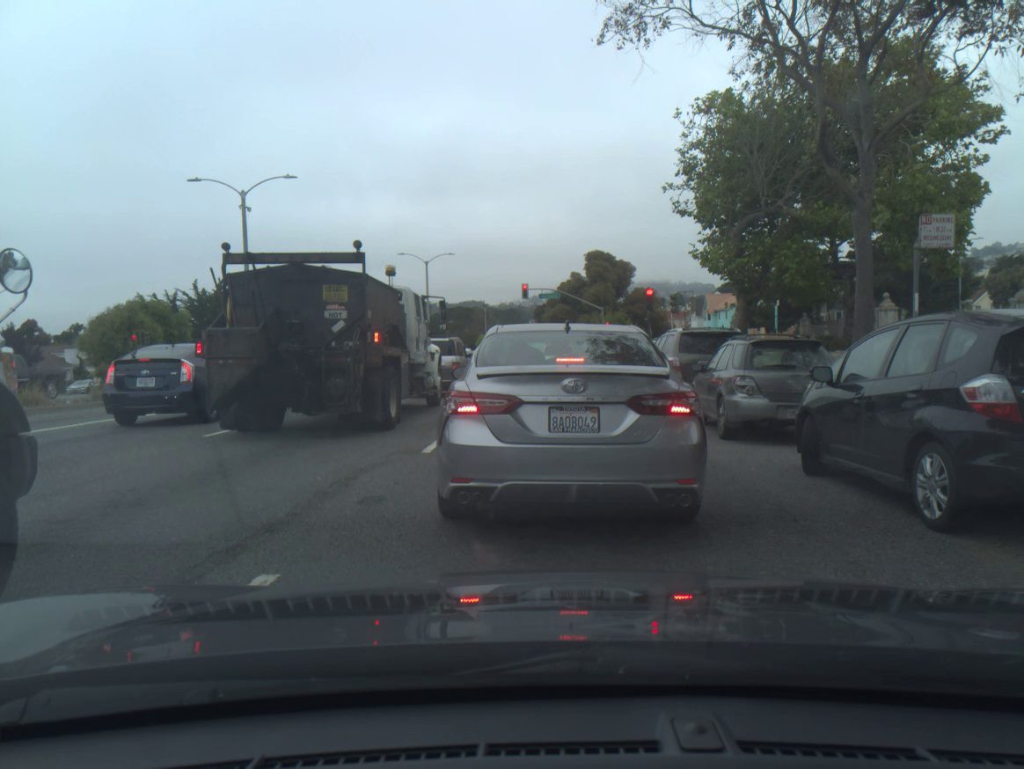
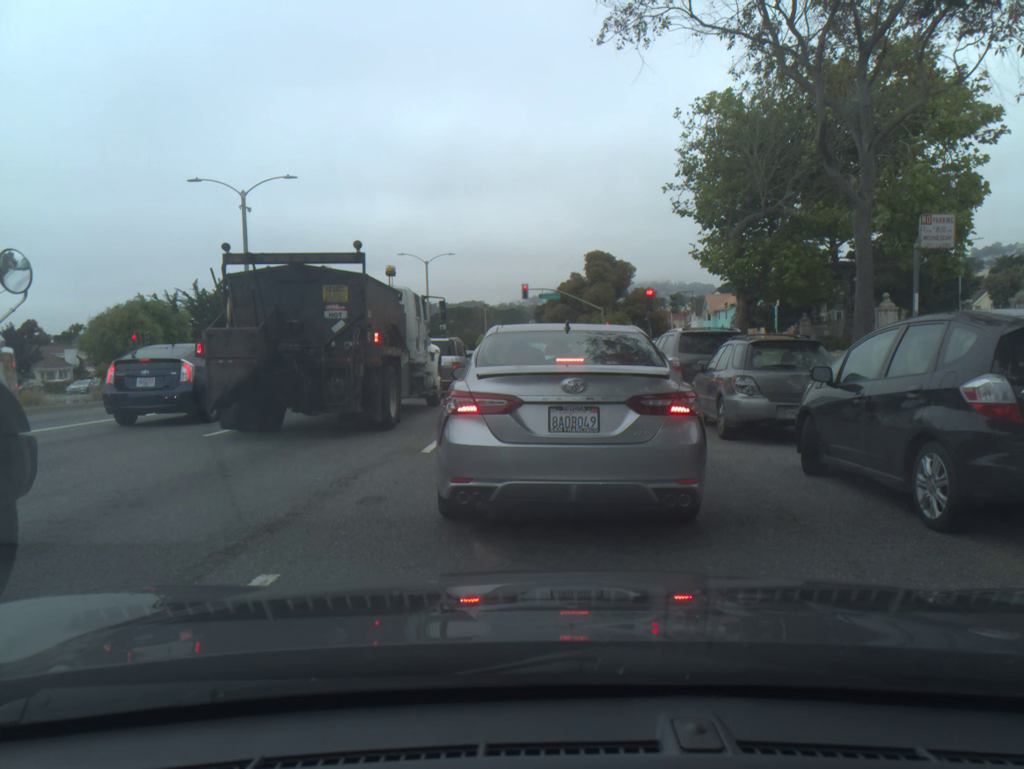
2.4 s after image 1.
(0.0, 0.0) m; 0°
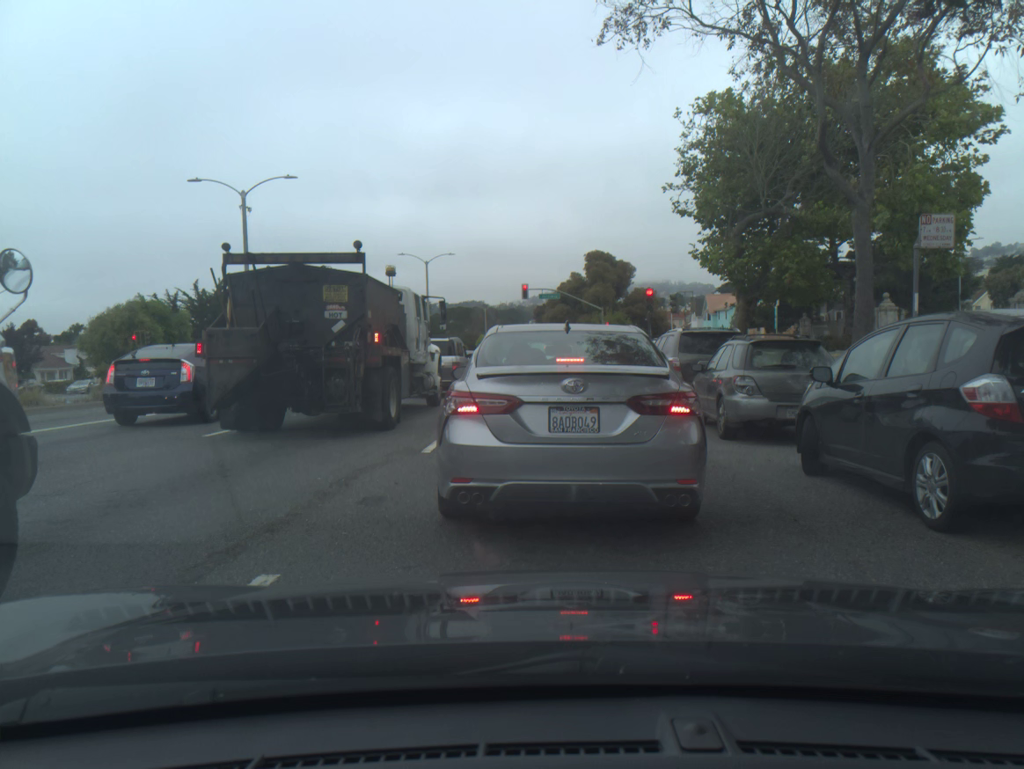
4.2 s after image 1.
(0.0, 0.0) m; 0°
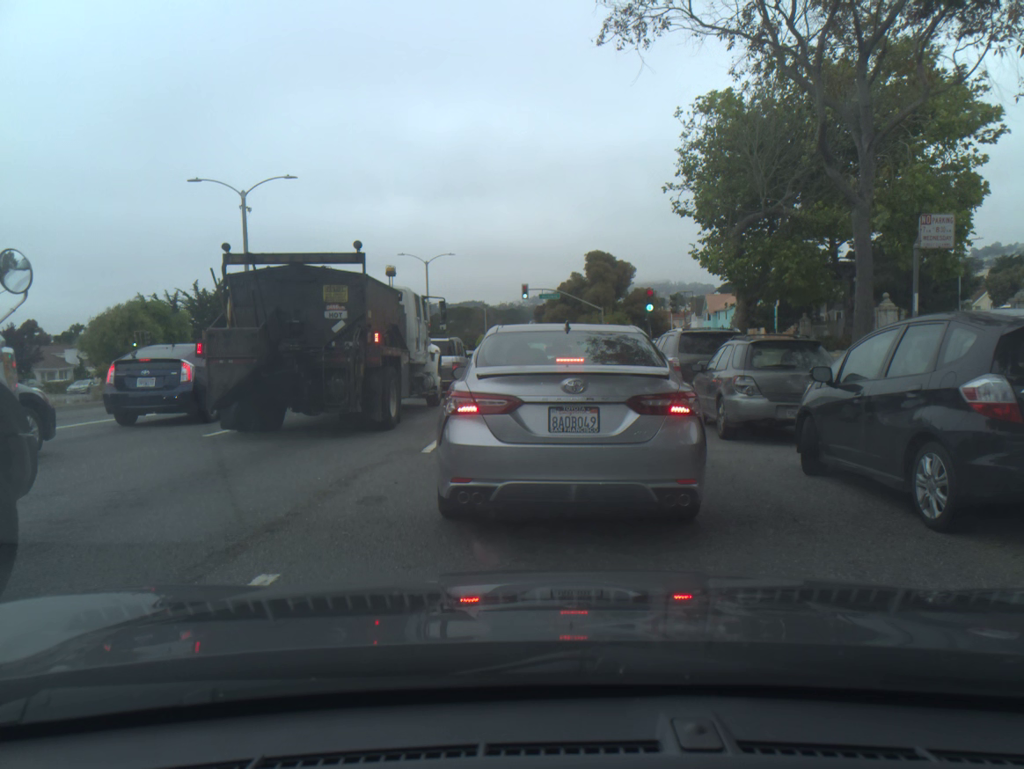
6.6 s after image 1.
(0.0, 0.0) m; 0°
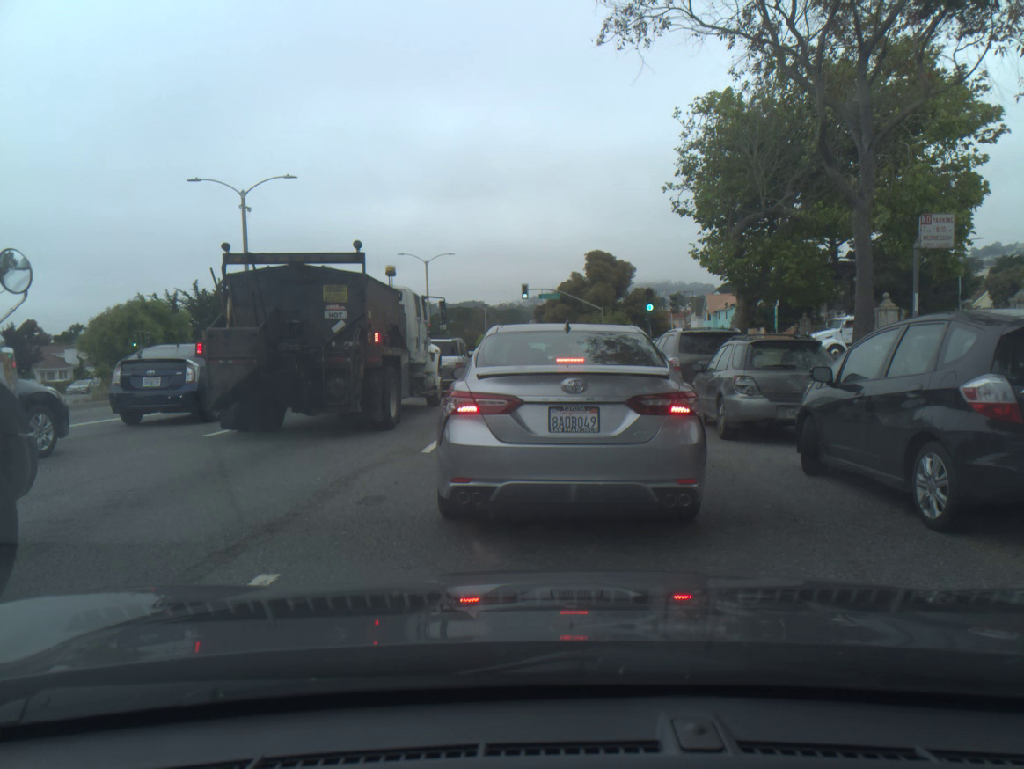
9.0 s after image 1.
(0.0, 0.0) m; 0°
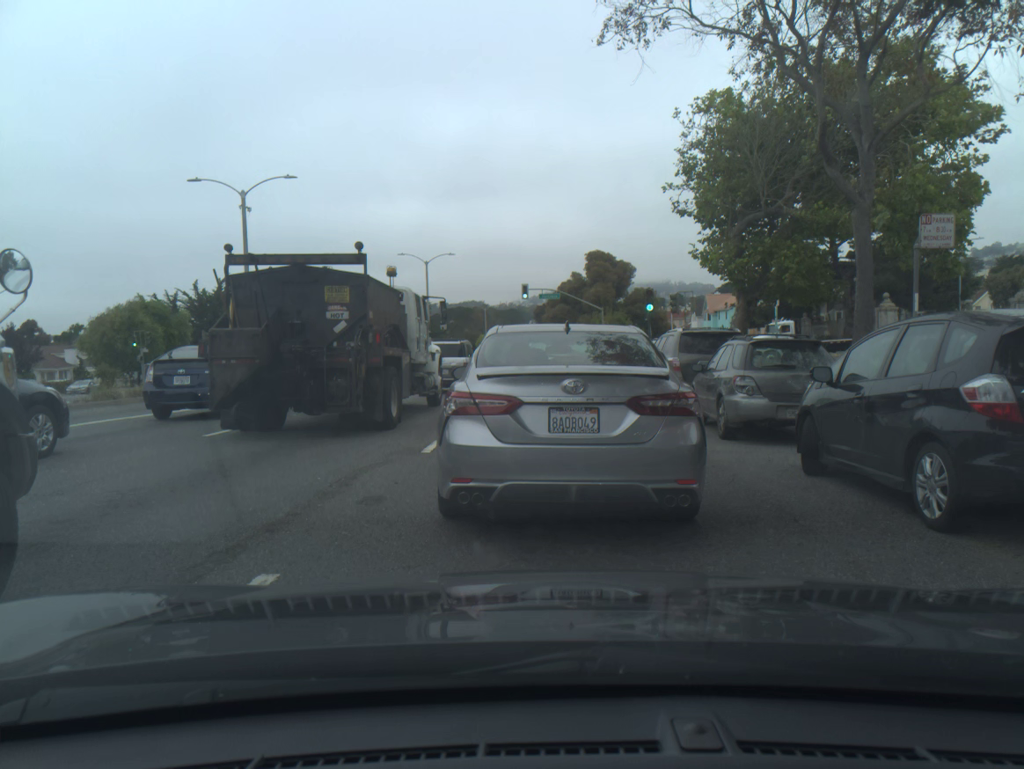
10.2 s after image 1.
(0.0, 0.0) m; 0°
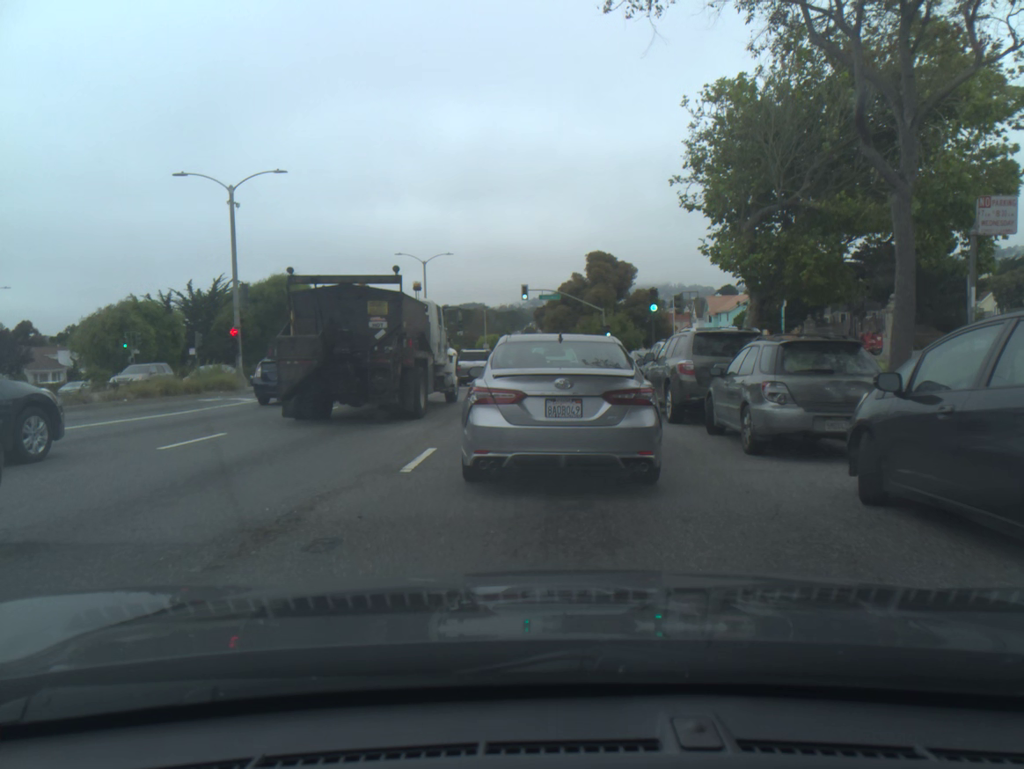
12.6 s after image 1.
(0.0, +1.3) m; -1°
